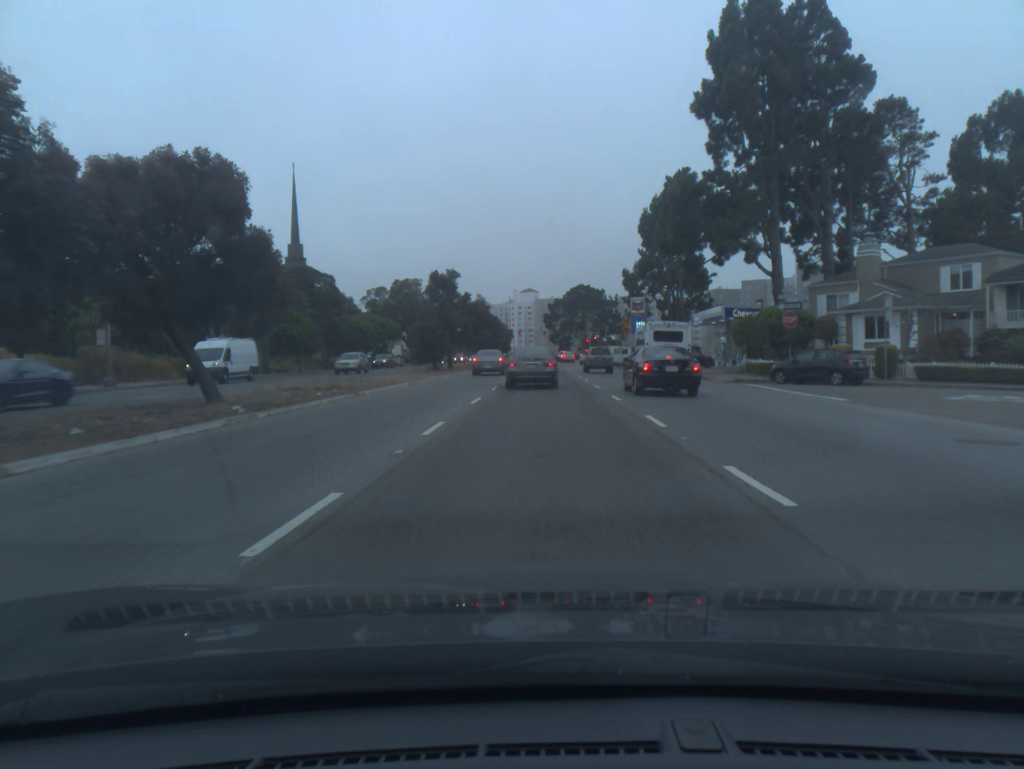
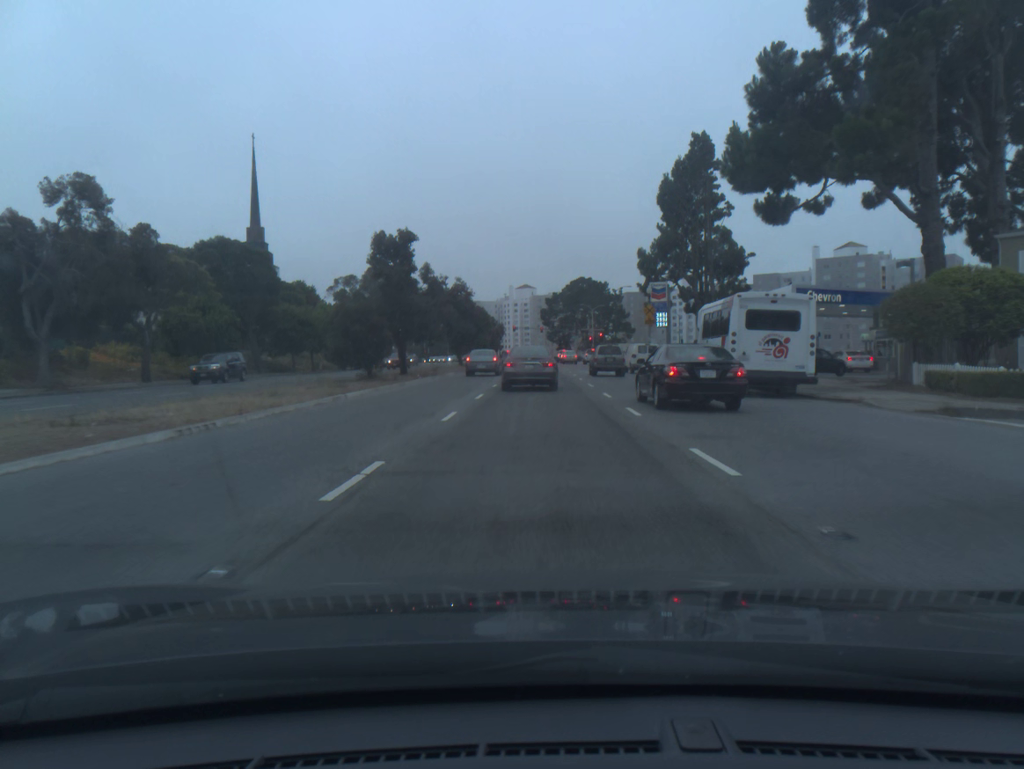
(0.0, +20.0) m; 0°
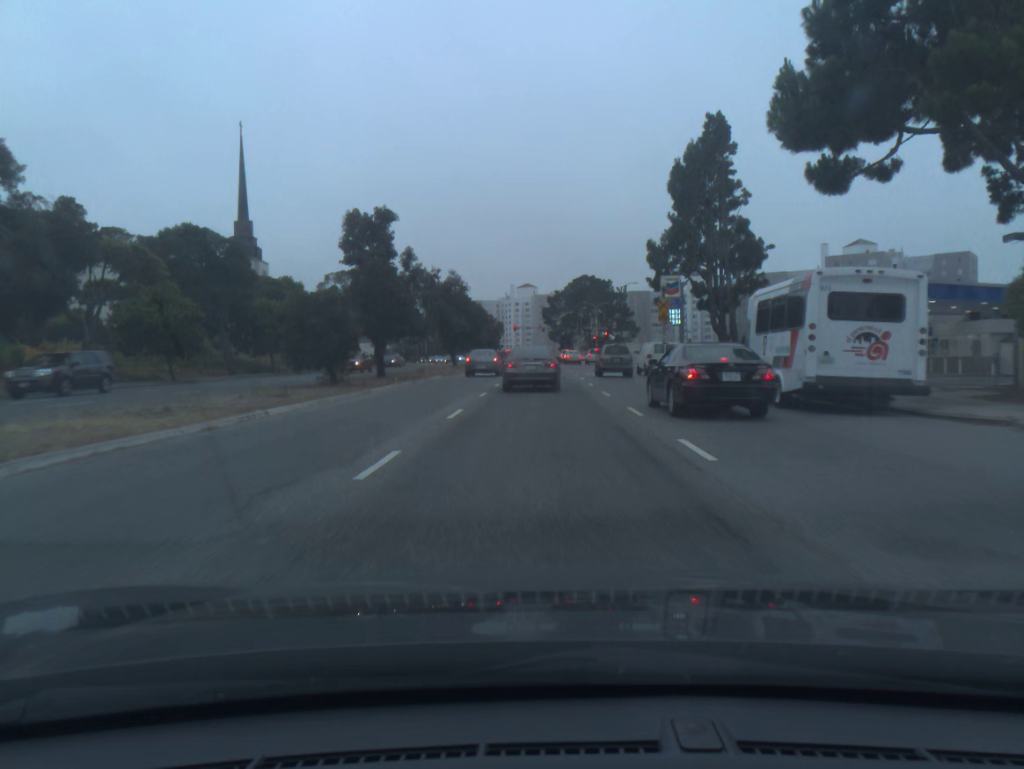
(0.0, +6.5) m; 0°
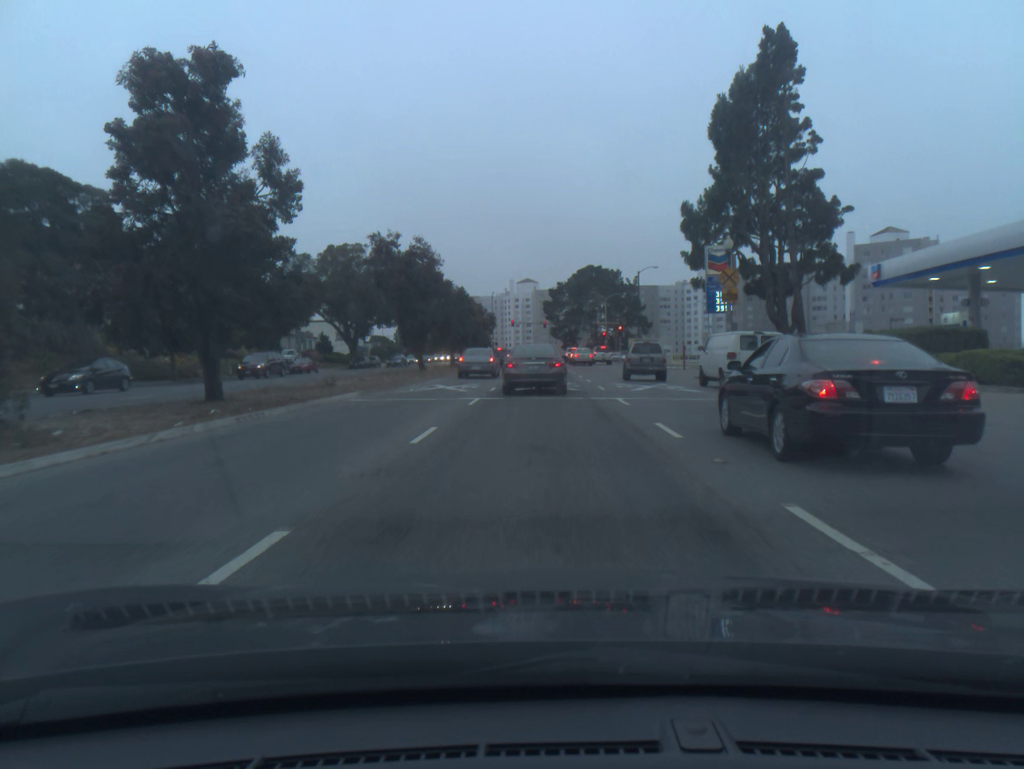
(-0.1, +18.9) m; 0°
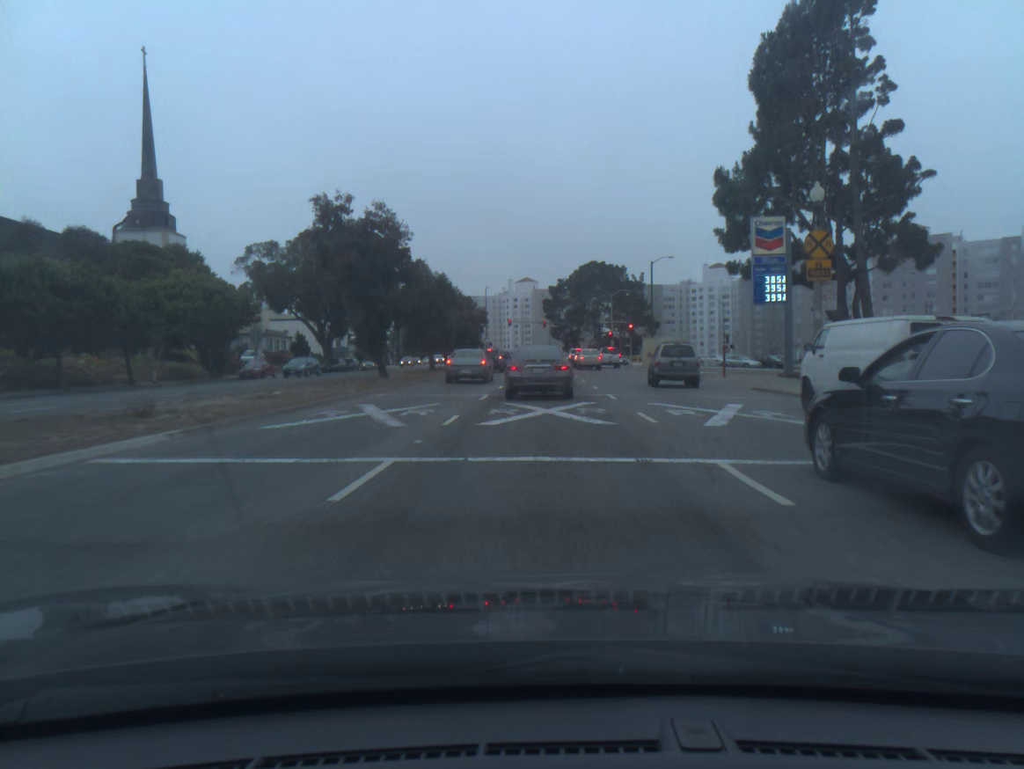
(0.0, +11.8) m; 0°
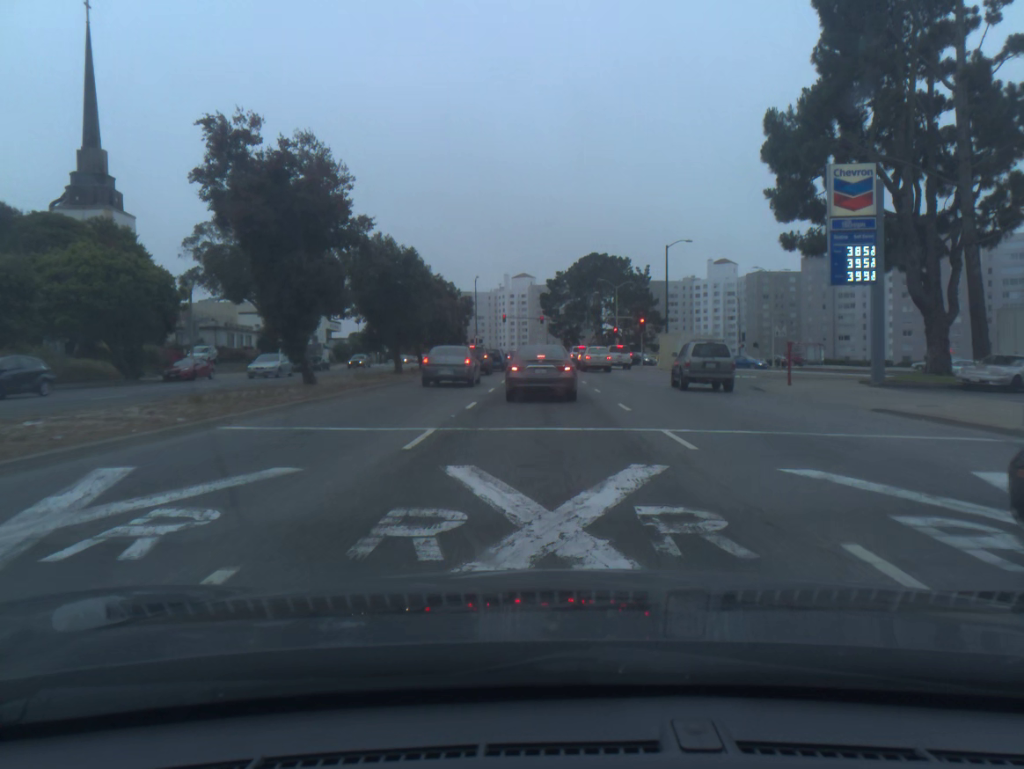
(0.0, +11.3) m; 0°
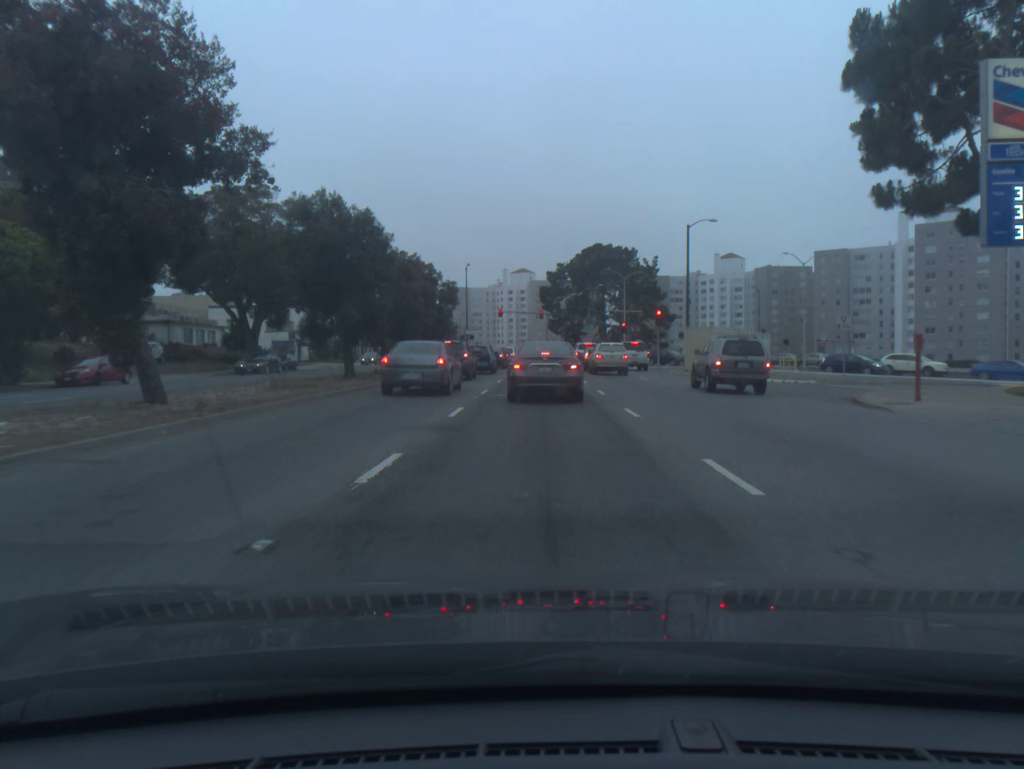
(0.0, +10.5) m; 0°
